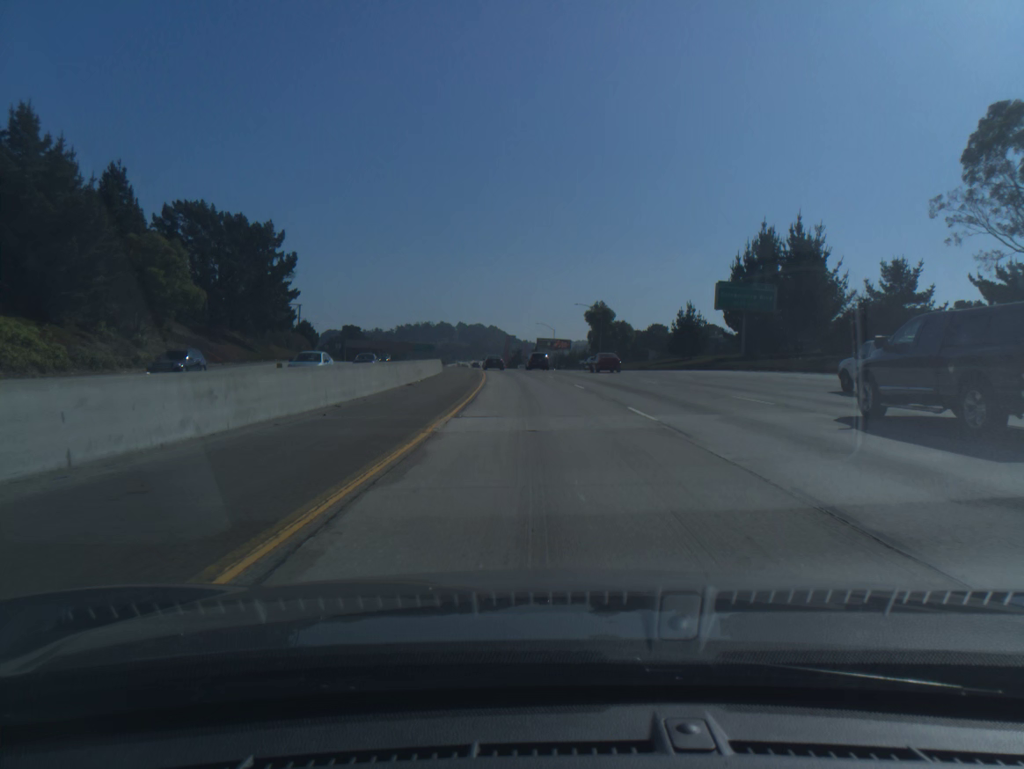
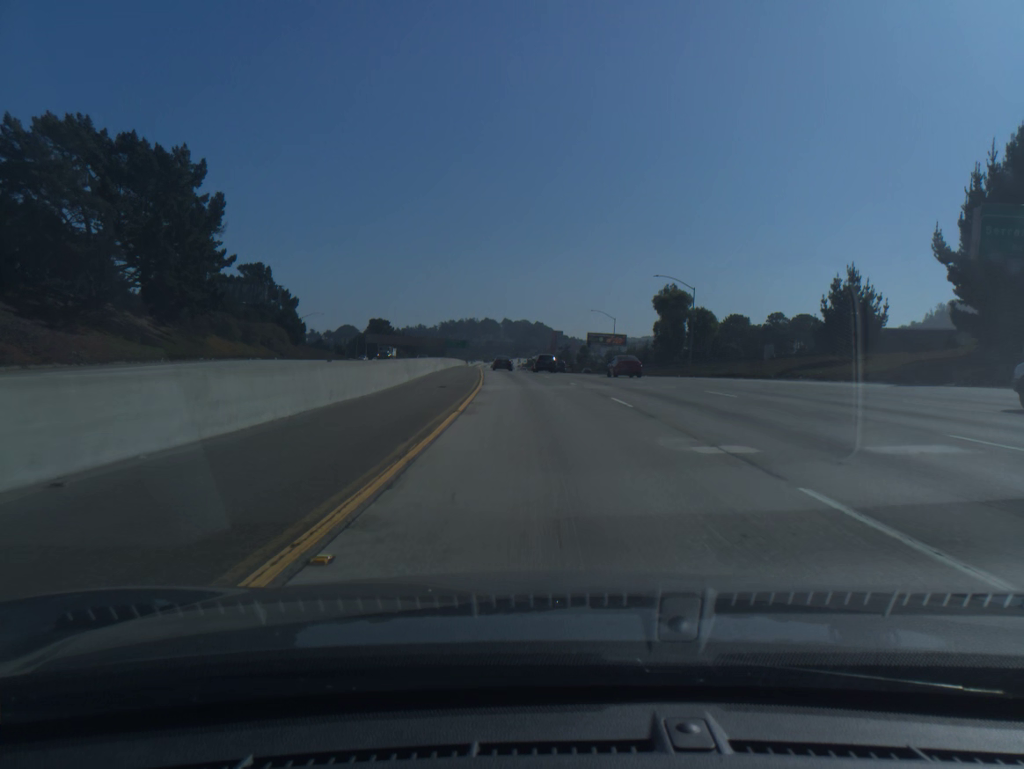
(-1.2, +40.3) m; -3°
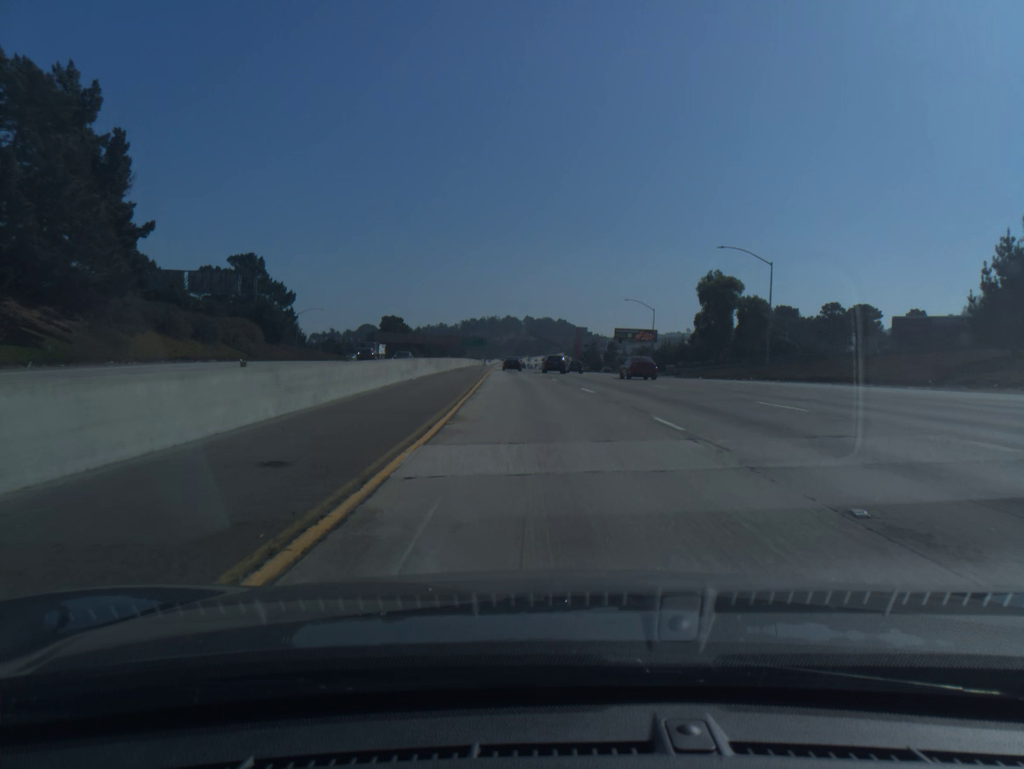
(-0.3, +20.1) m; -2°
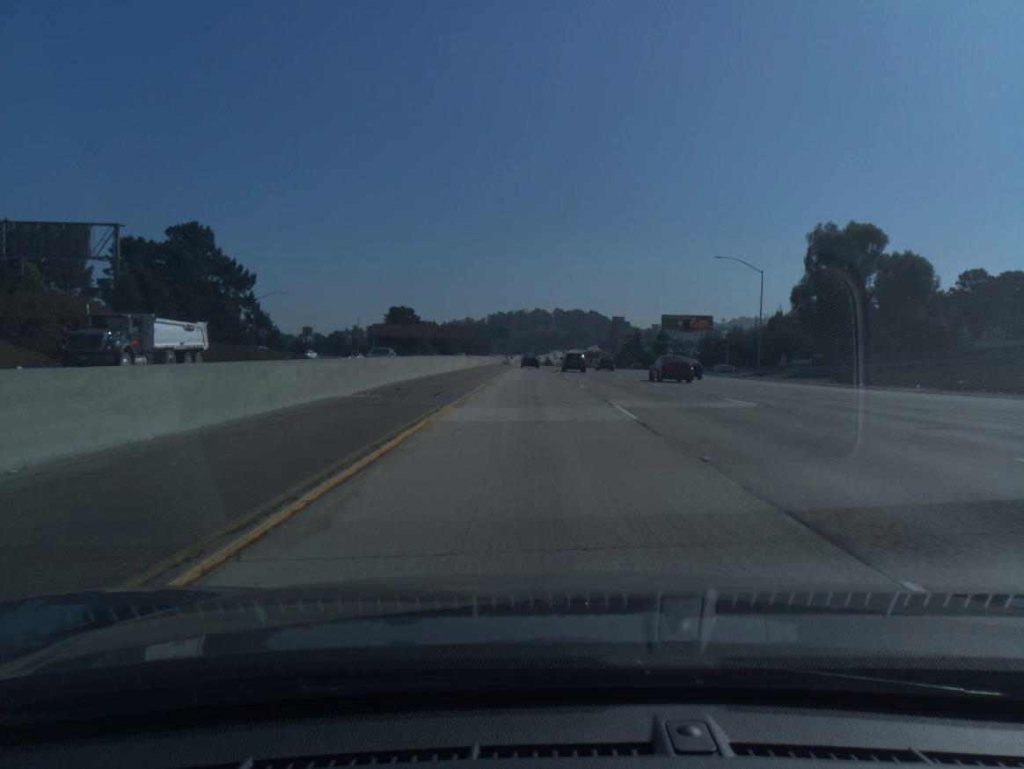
(-0.9, +40.3) m; -2°
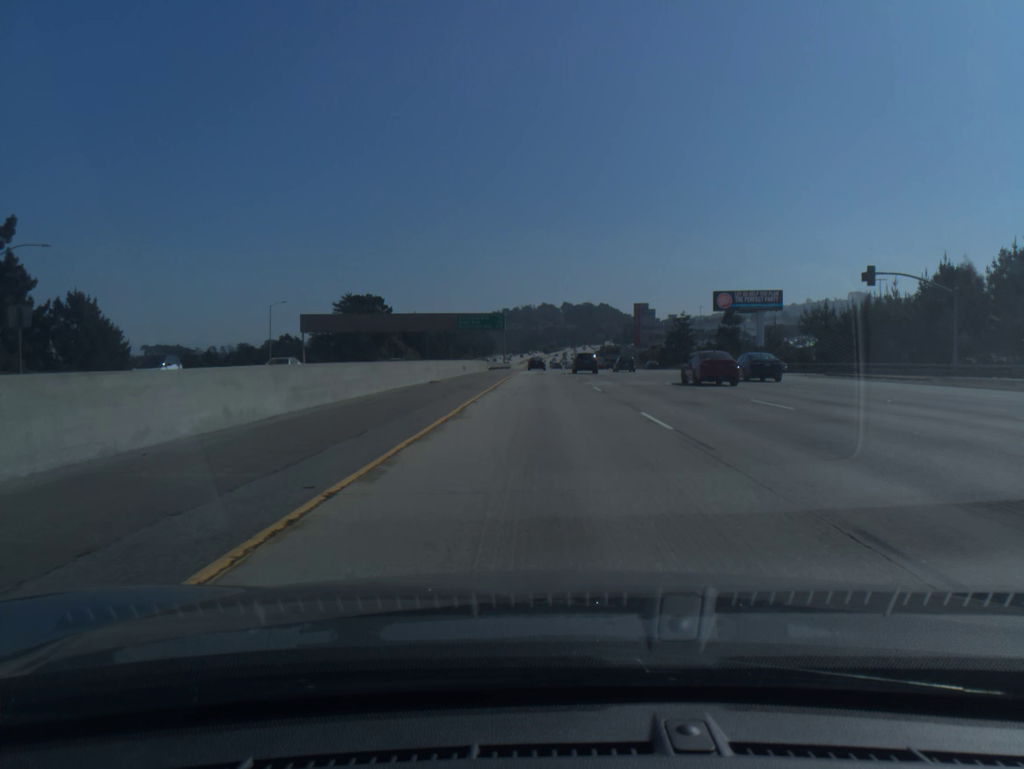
(-0.5, +60.4) m; -1°
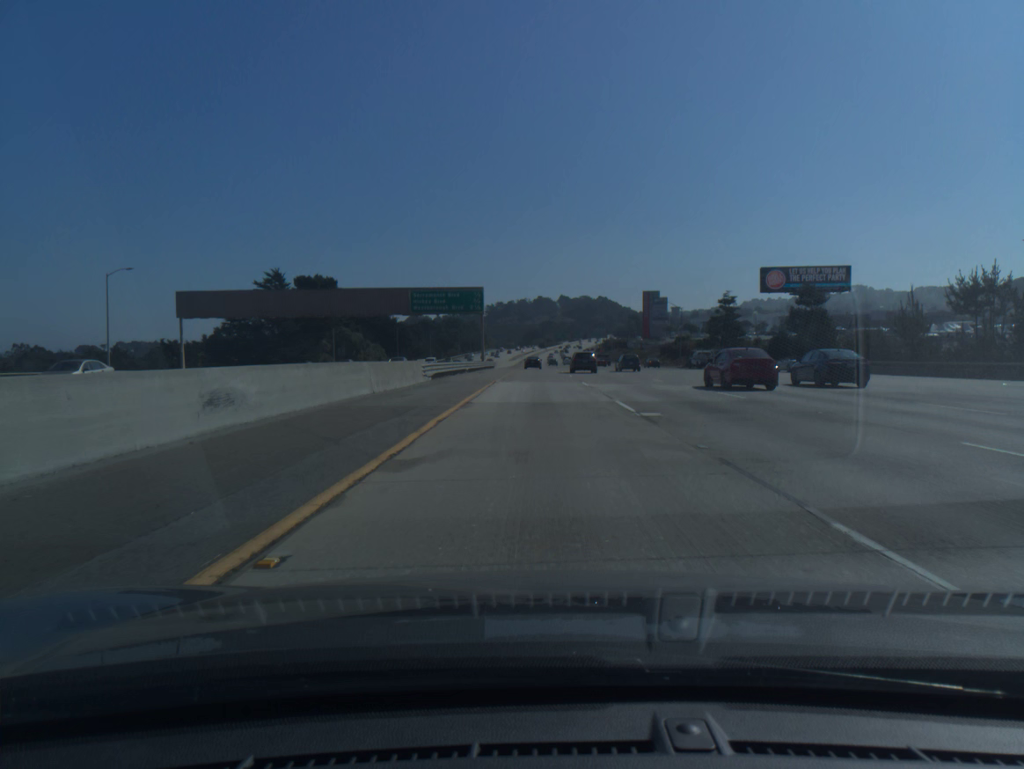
(+0.1, +40.2) m; 0°
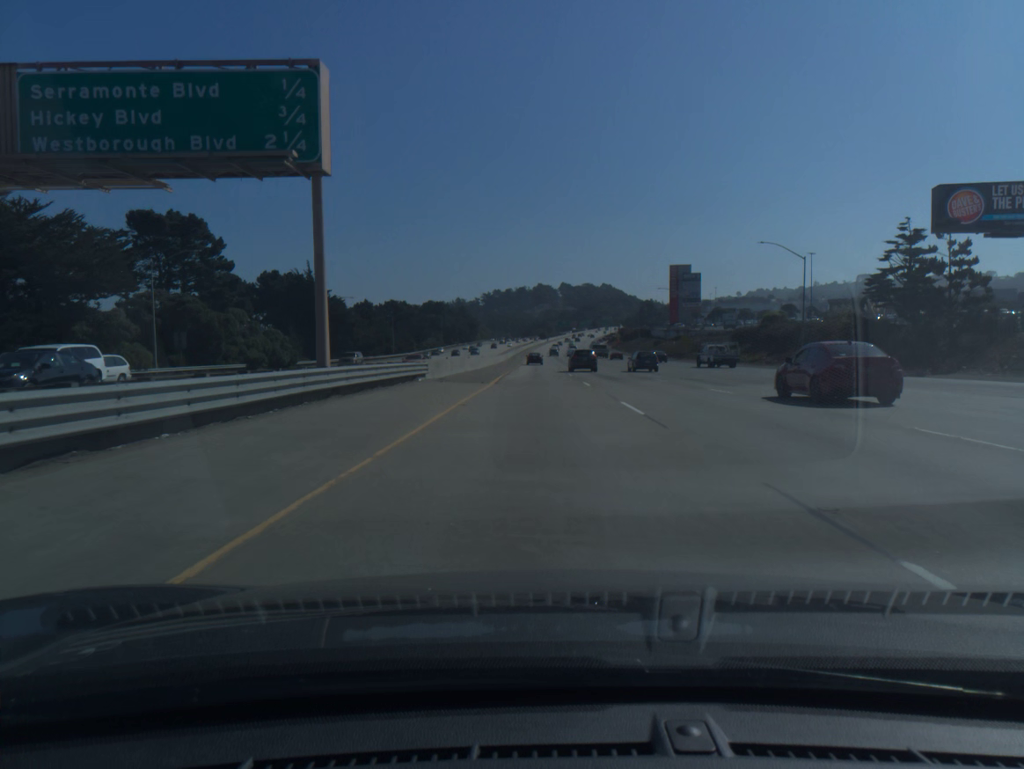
(0.0, +60.2) m; 0°
